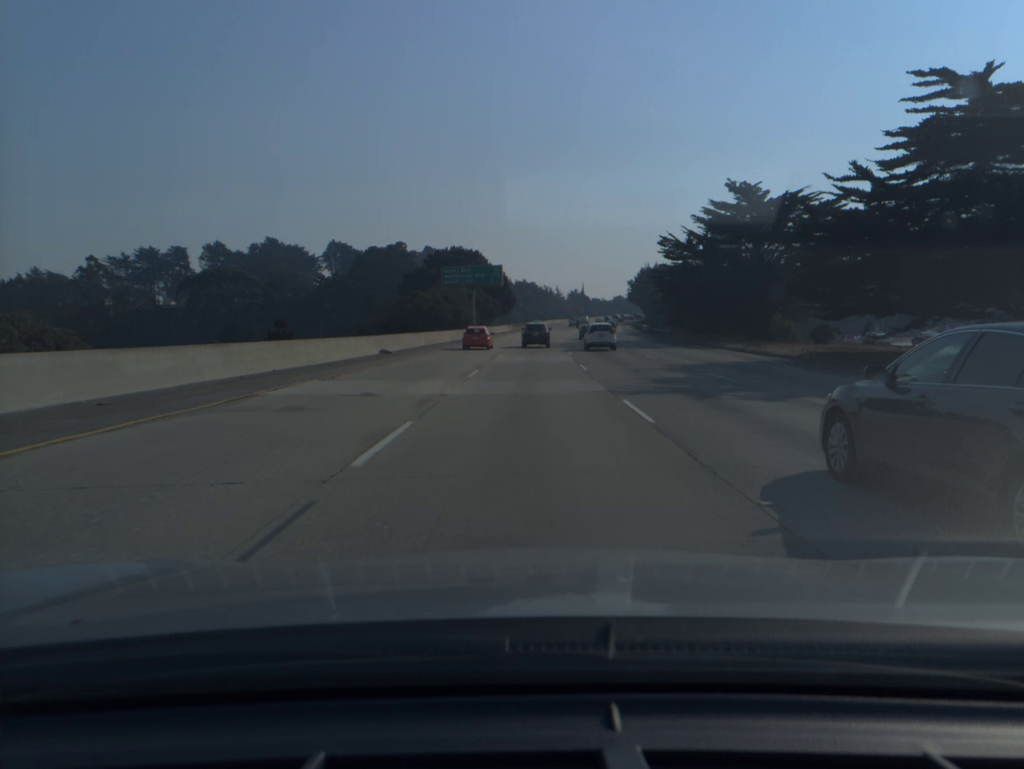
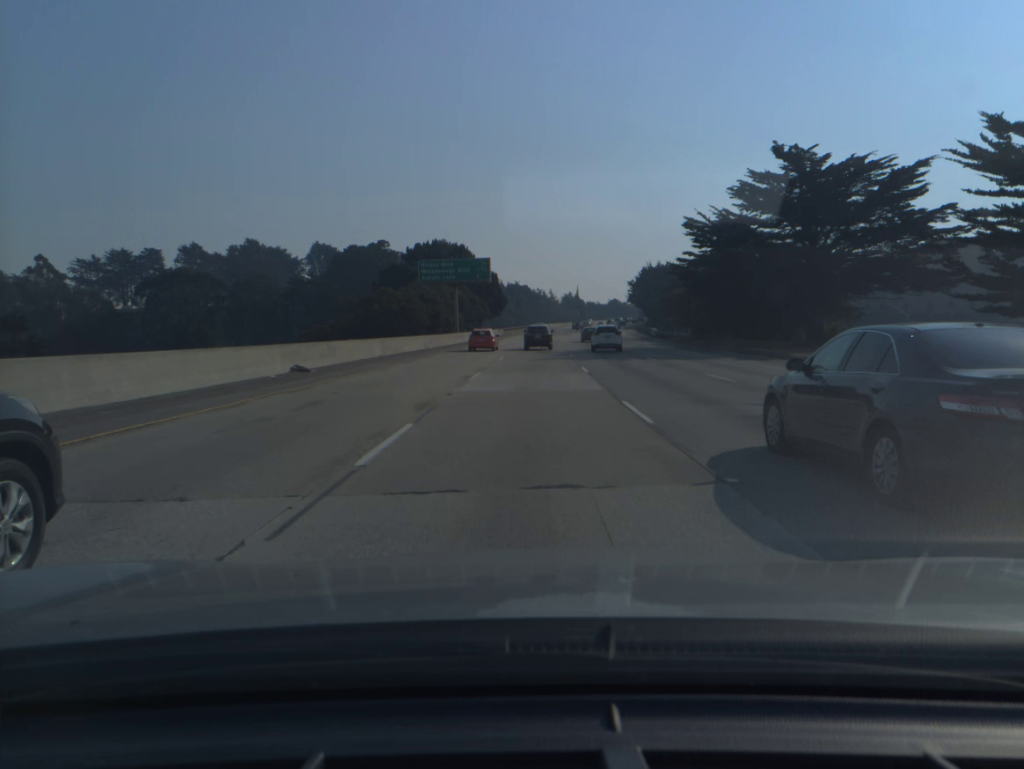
(+0.1, +14.4) m; +1°
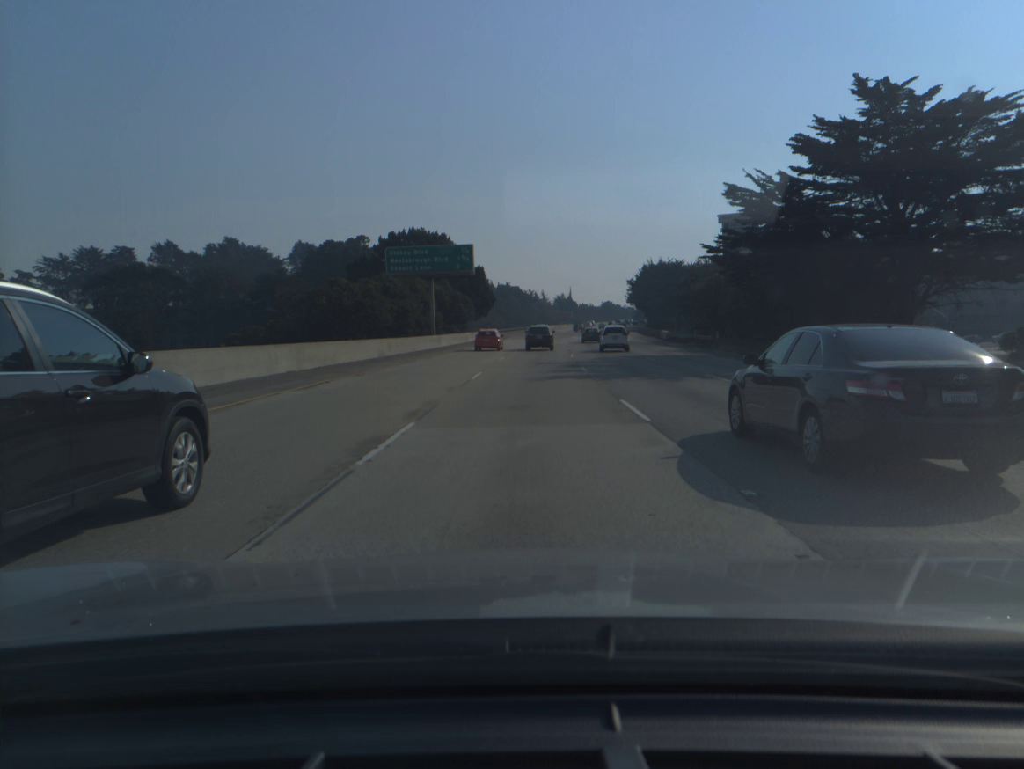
(+0.1, +14.4) m; +1°
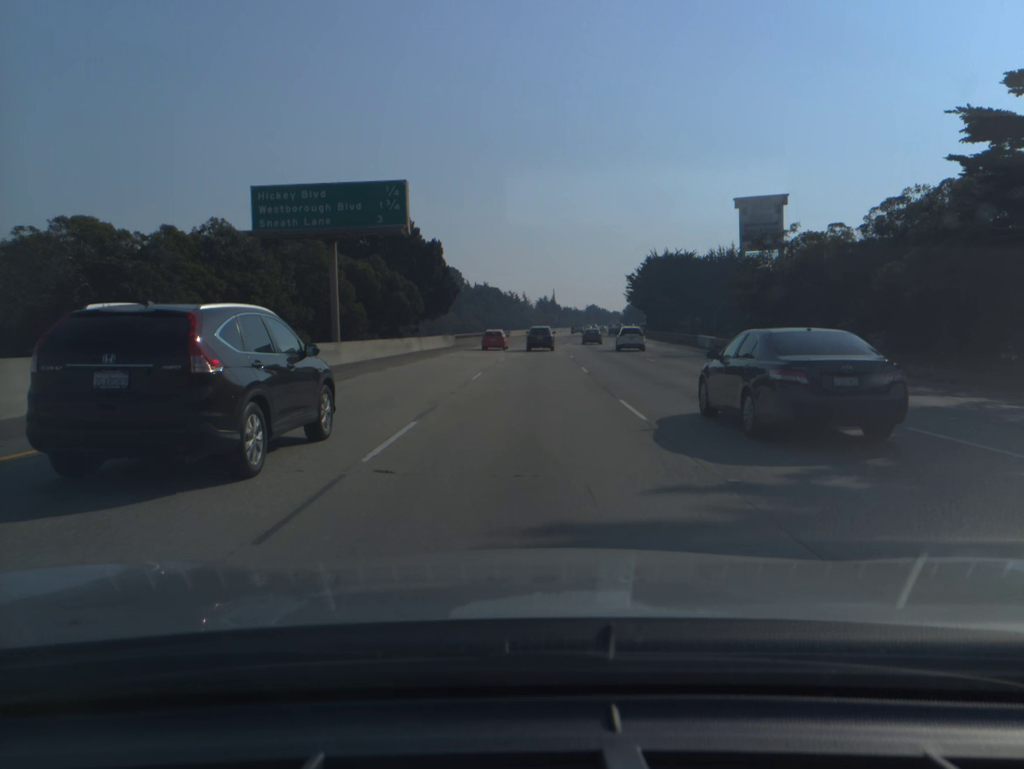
(+0.3, +28.9) m; +1°
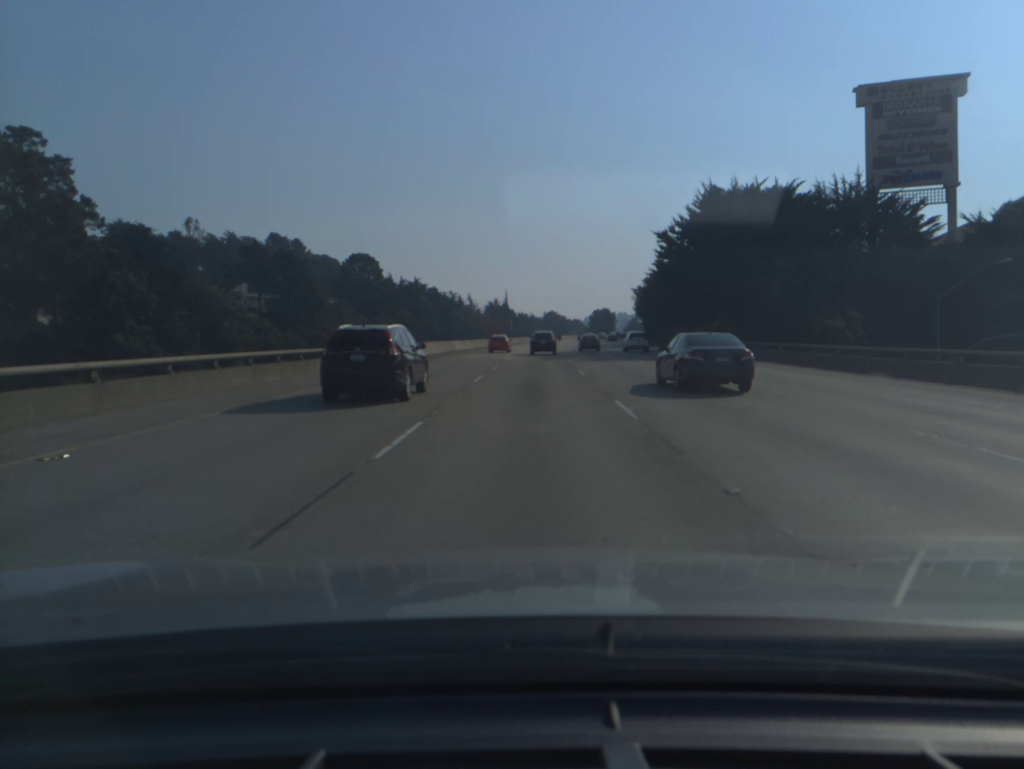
(+2.3, +72.8) m; +4°
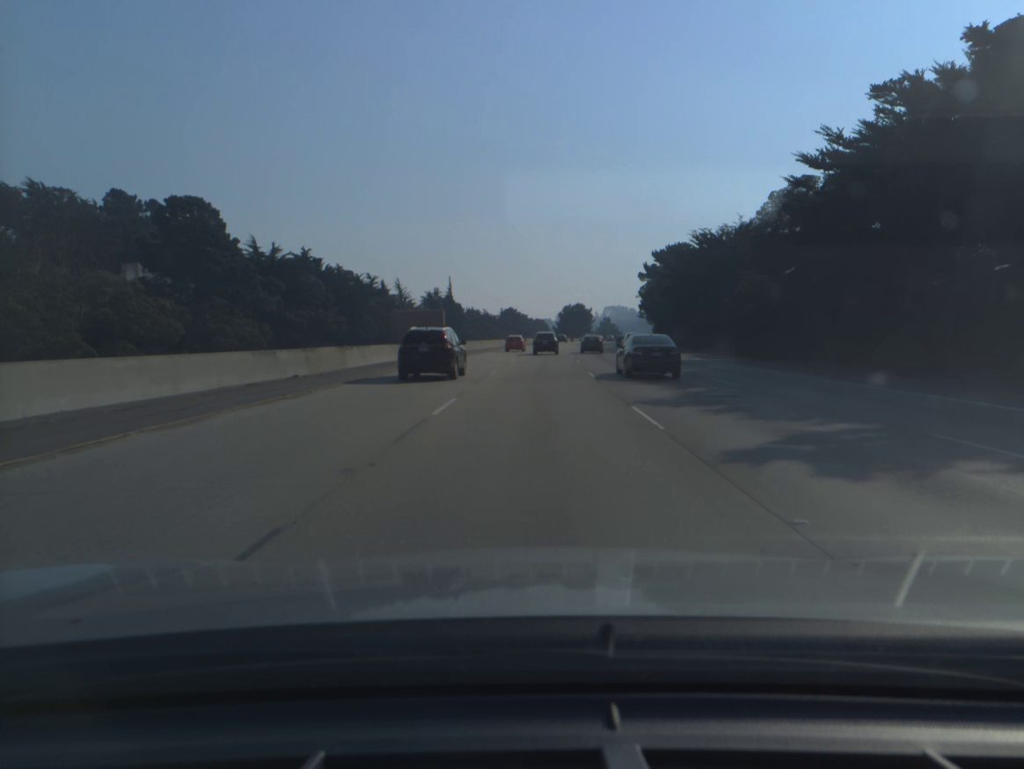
(+2.1, +74.3) m; +3°
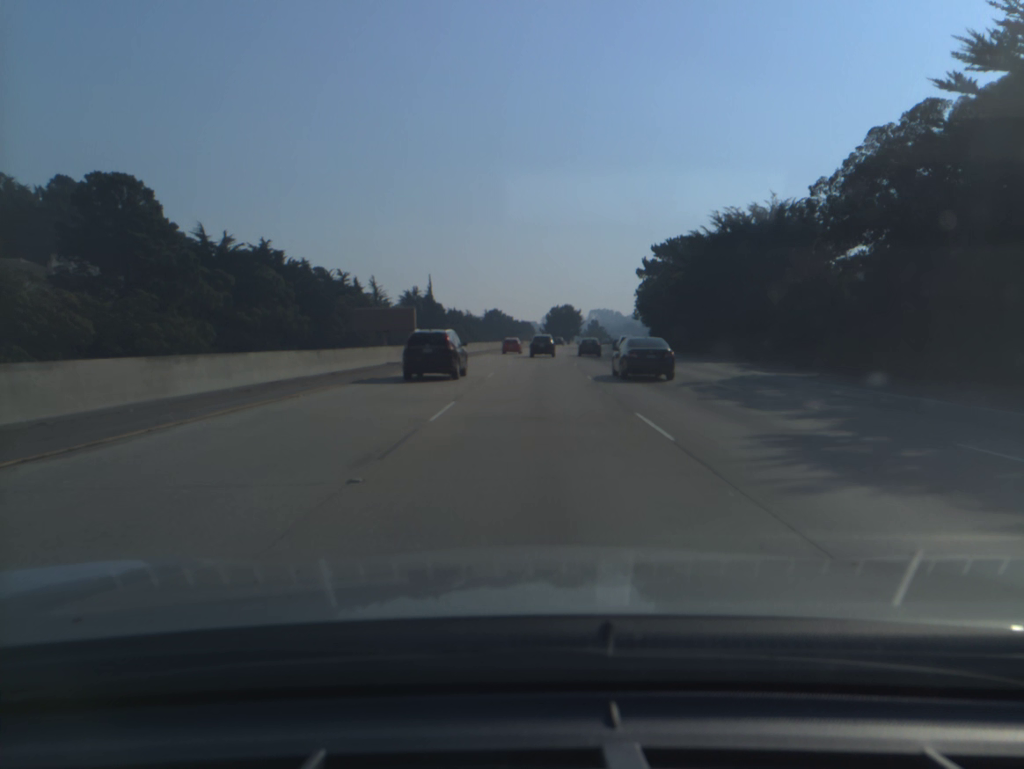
(+0.1, +15.3) m; +1°
